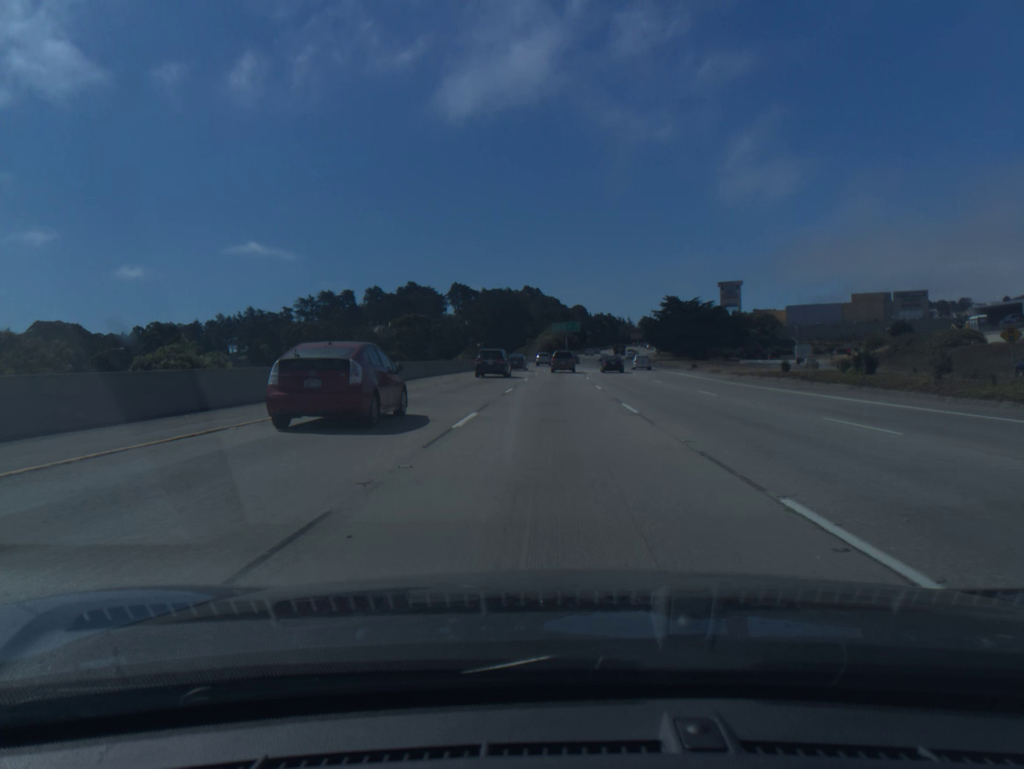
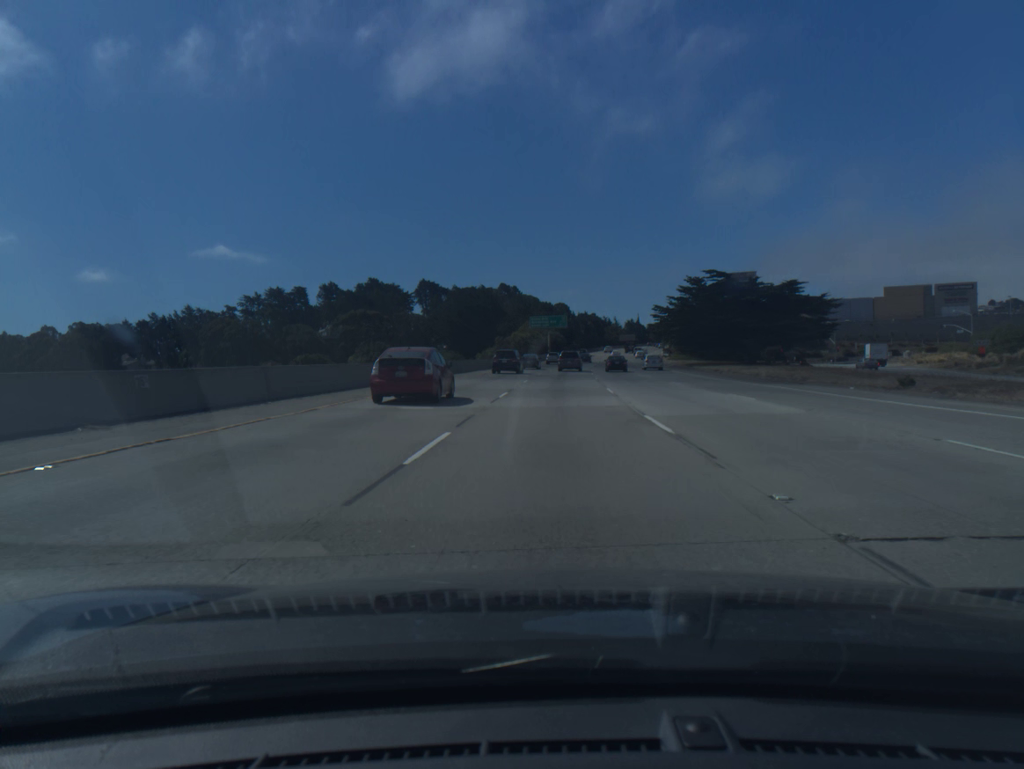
(+0.5, +48.7) m; +1°
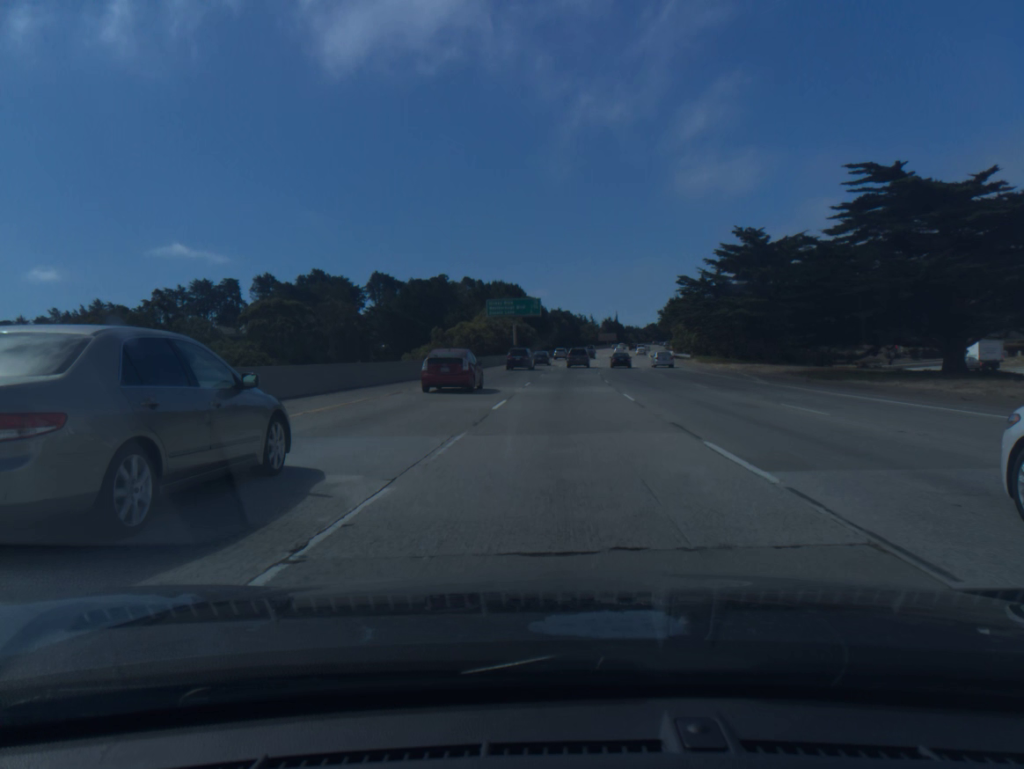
(+0.9, +49.4) m; +2°
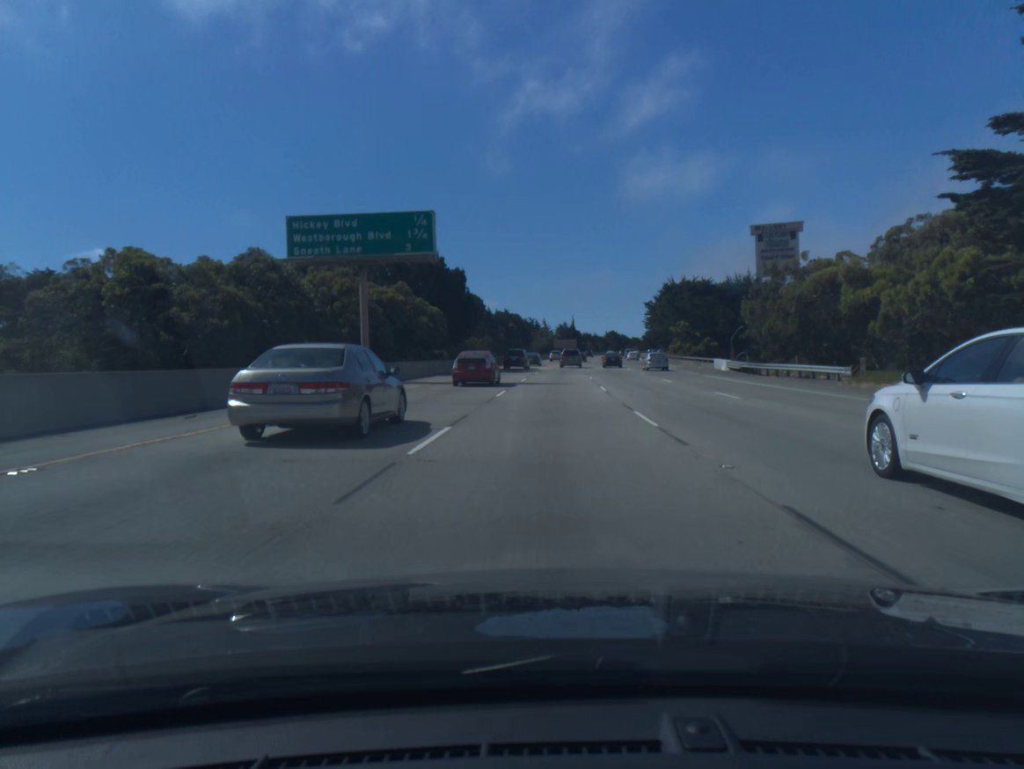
(+2.2, +66.8) m; +3°
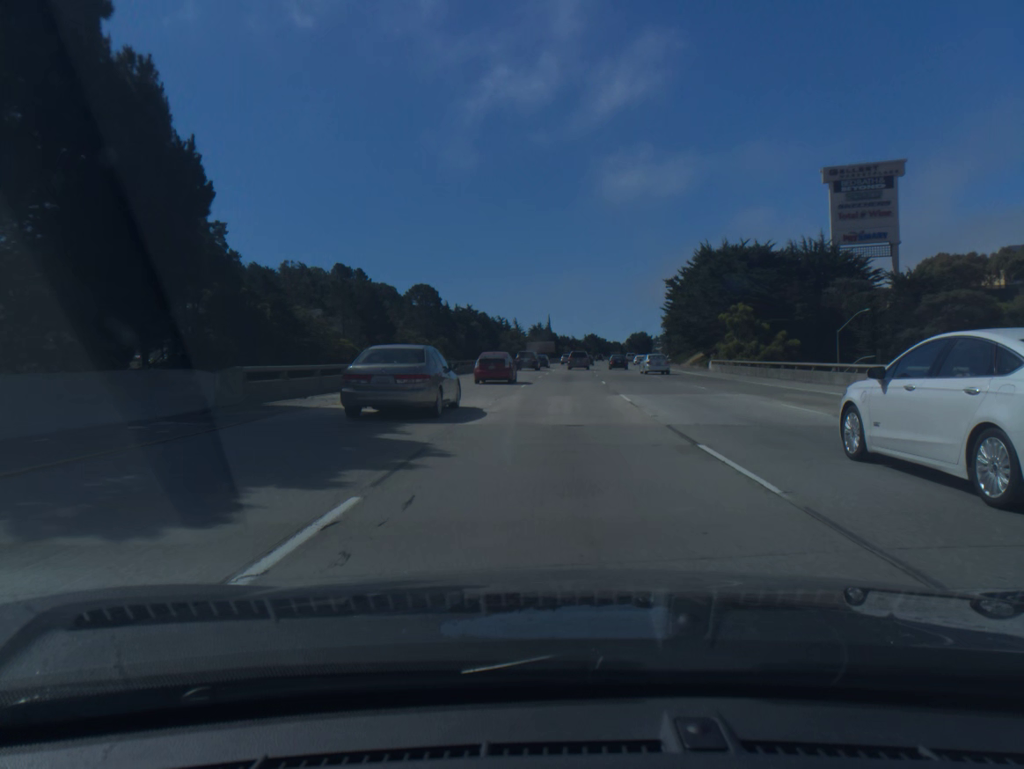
(+0.8, +50.7) m; +2°
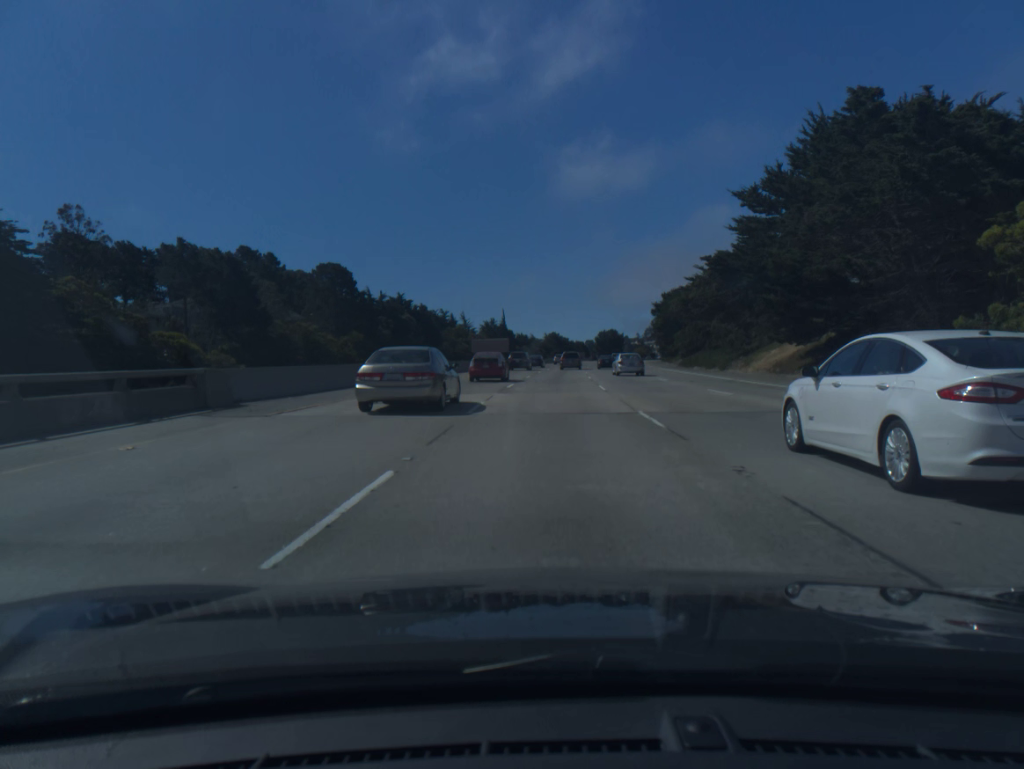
(+1.4, +51.2) m; +3°
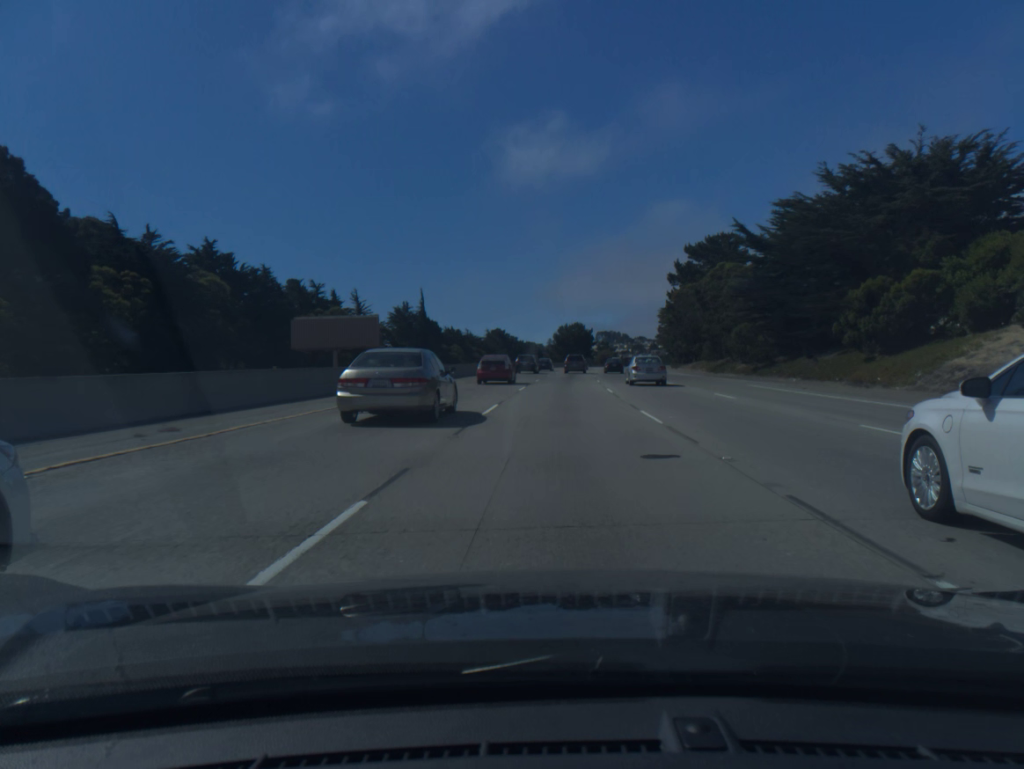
(+2.5, +86.7) m; +4°
